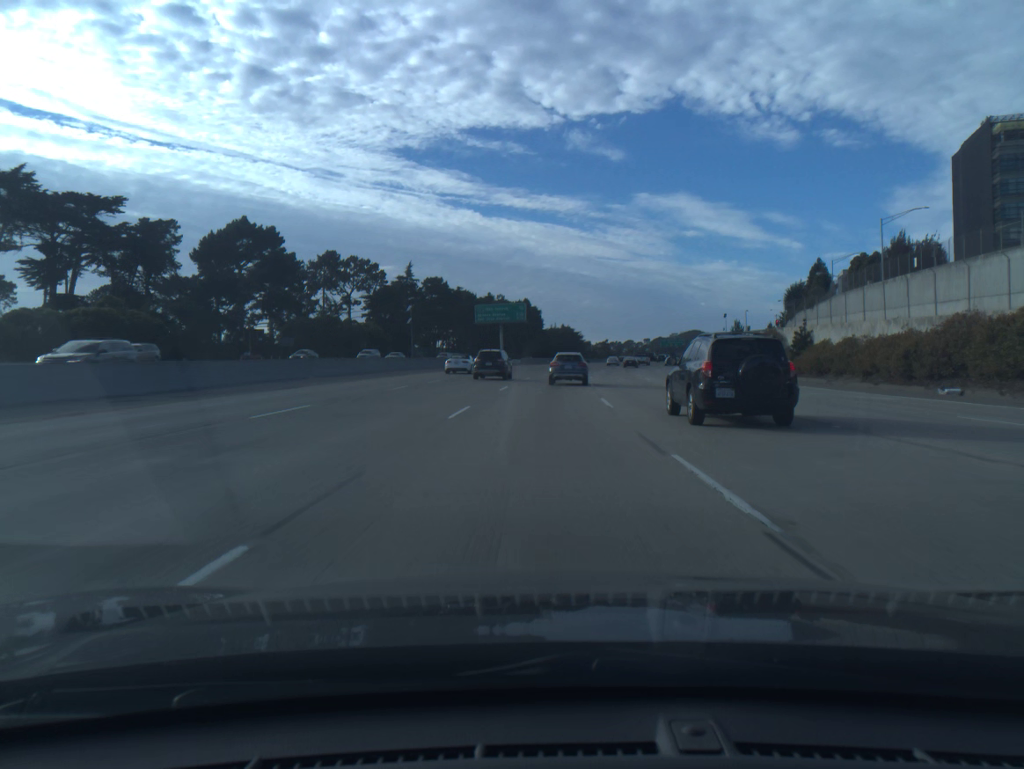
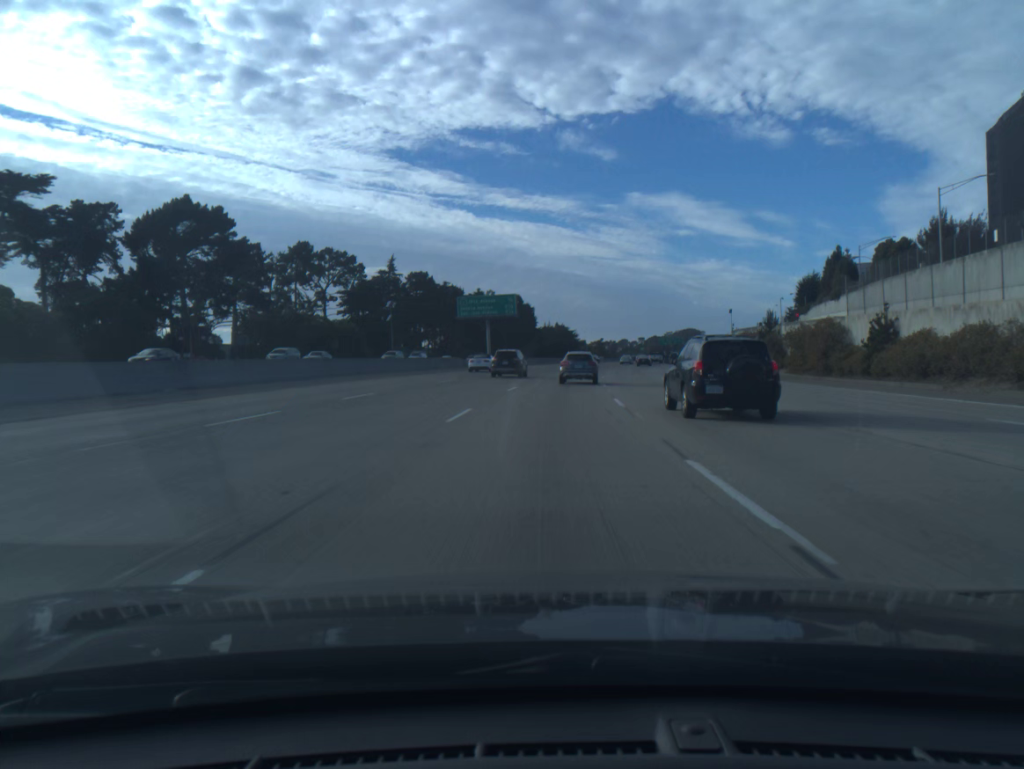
(0.0, +15.1) m; 0°
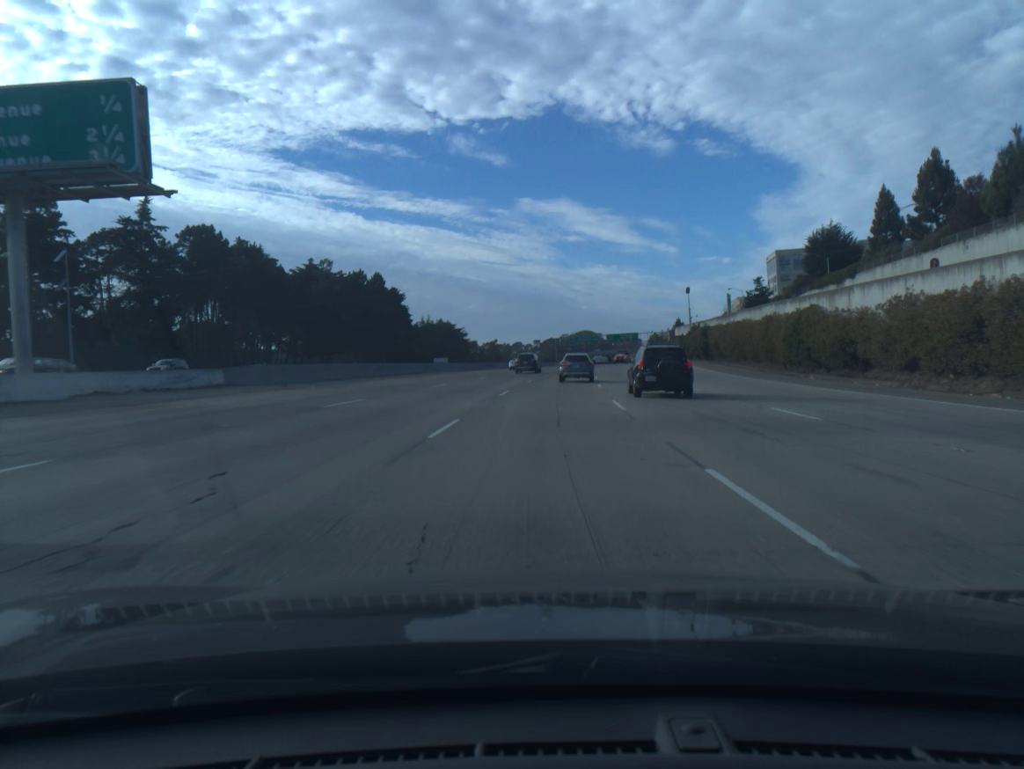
(+4.6, +73.8) m; +8°
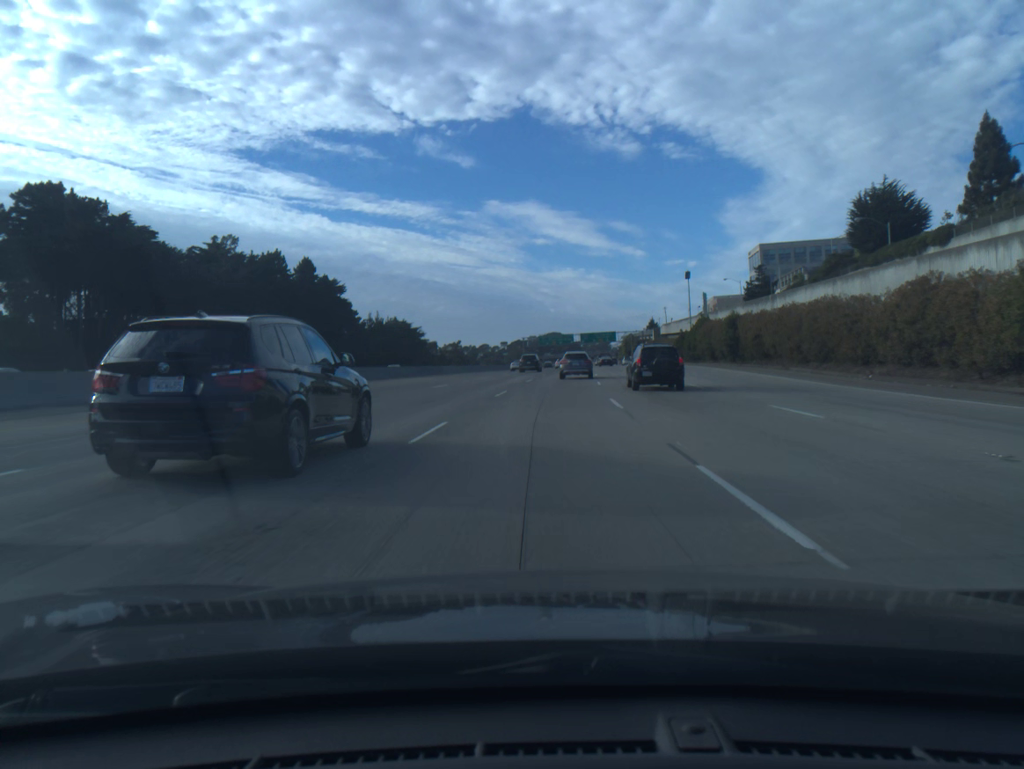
(+0.6, +29.2) m; +2°
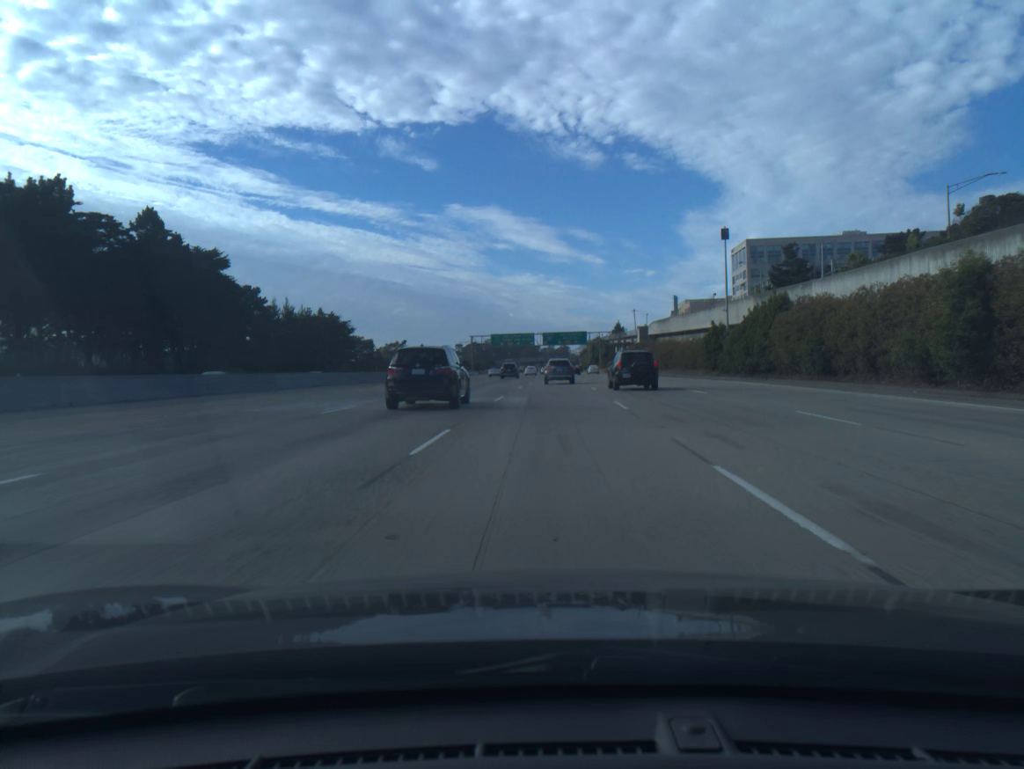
(+1.2, +43.8) m; +3°
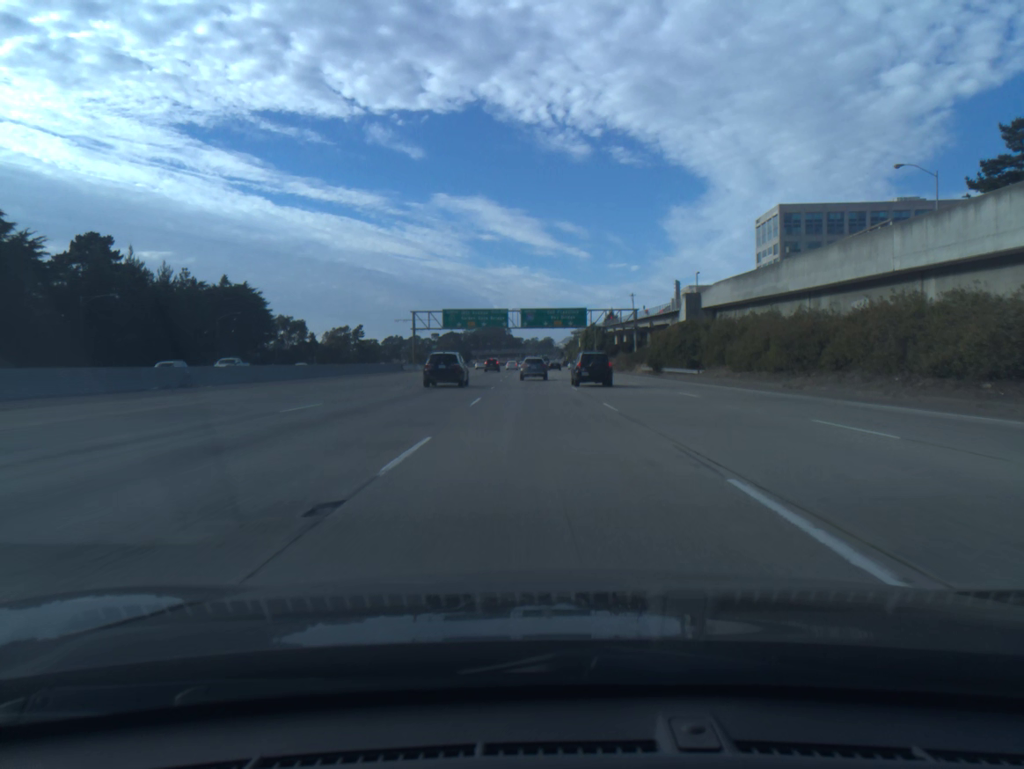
(+1.0, +58.8) m; +1°
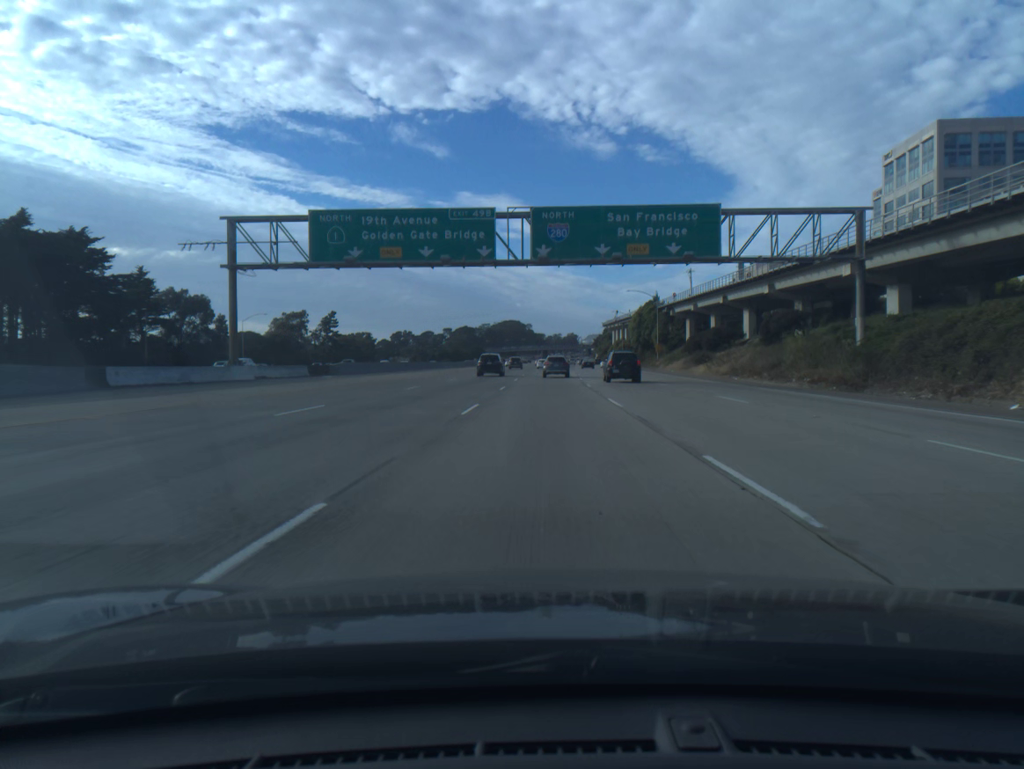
(-1.4, +75.3) m; -2°
